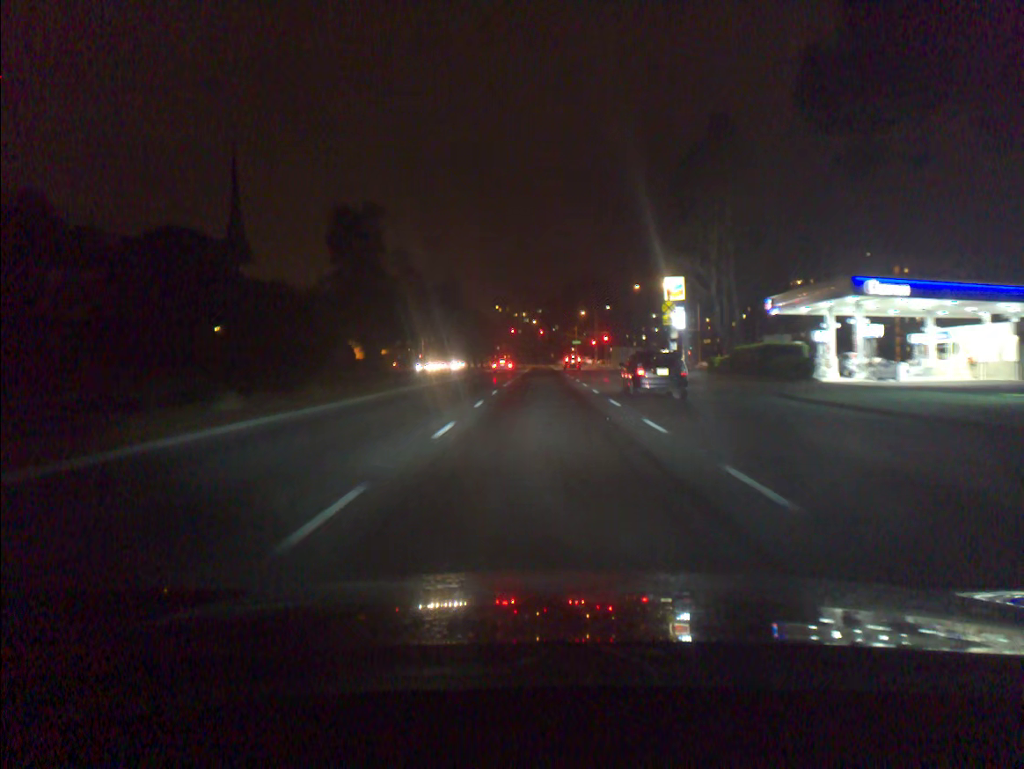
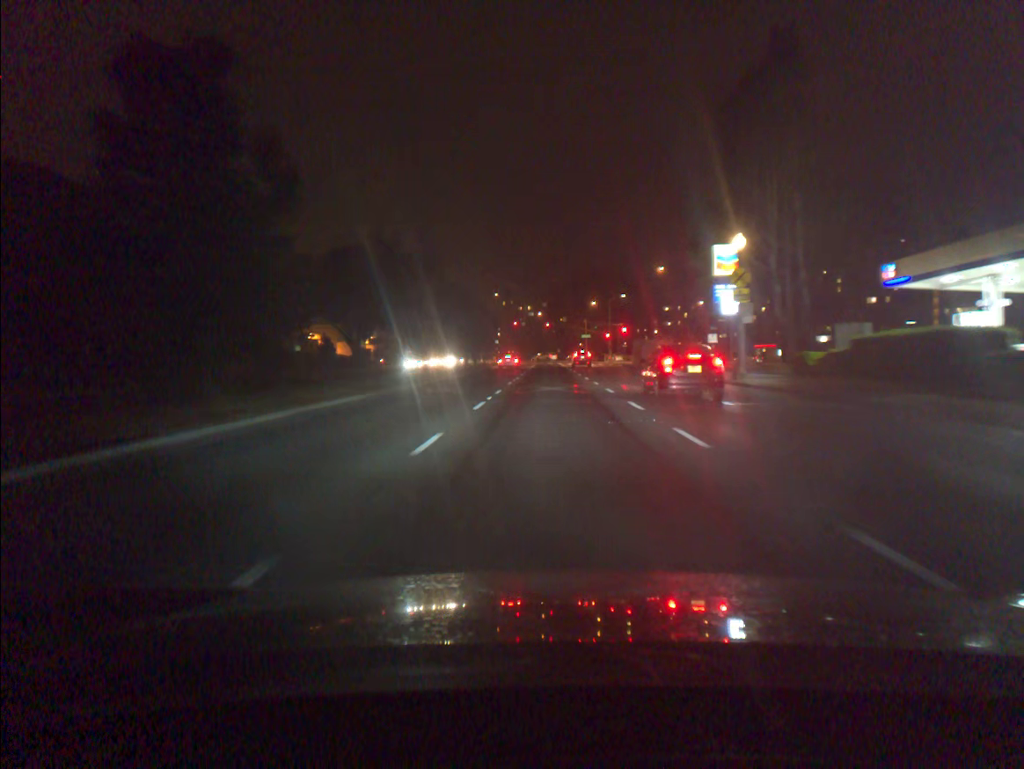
(-0.1, +17.4) m; 0°
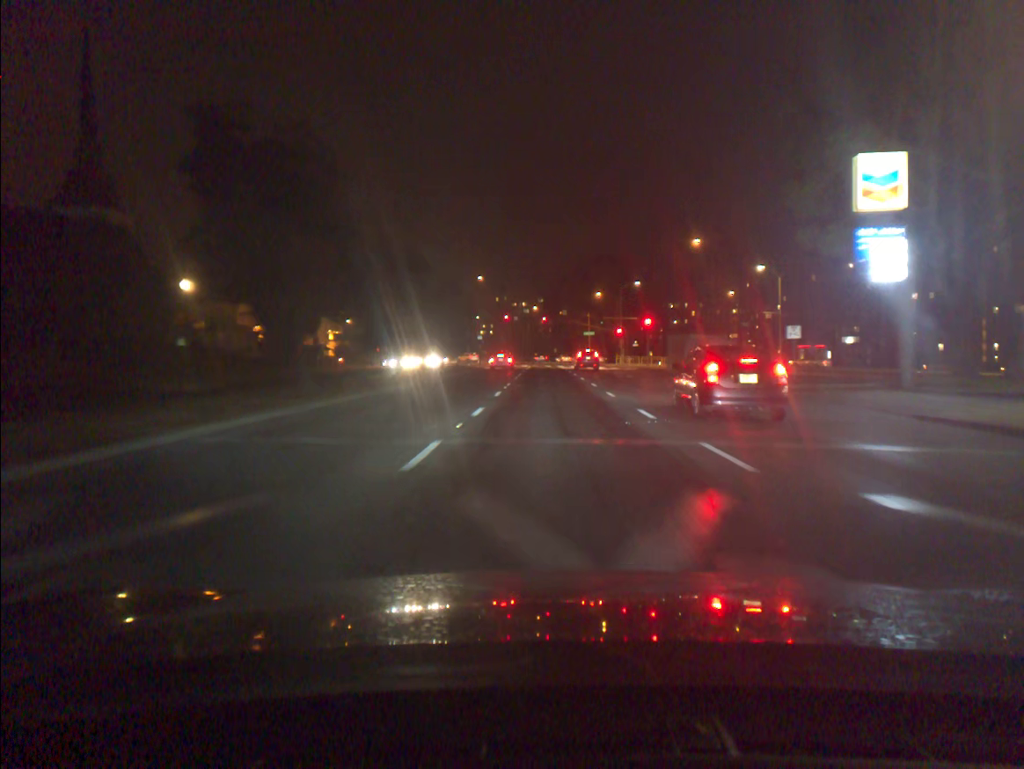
(0.0, +23.8) m; 0°
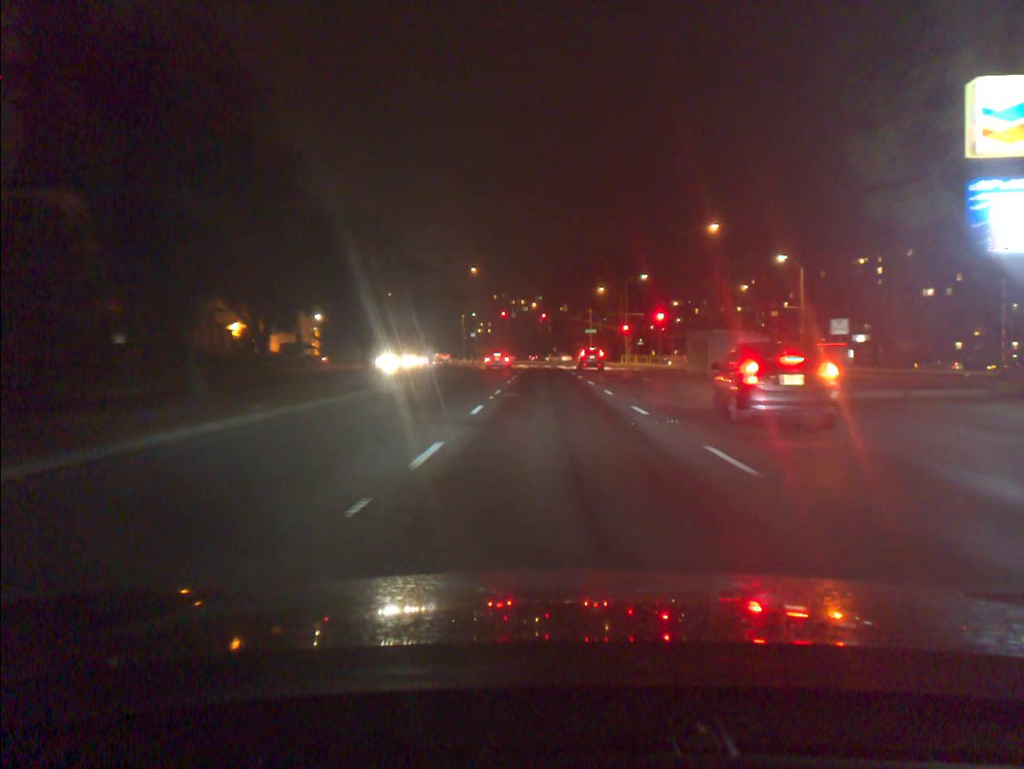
(0.0, +7.4) m; 0°
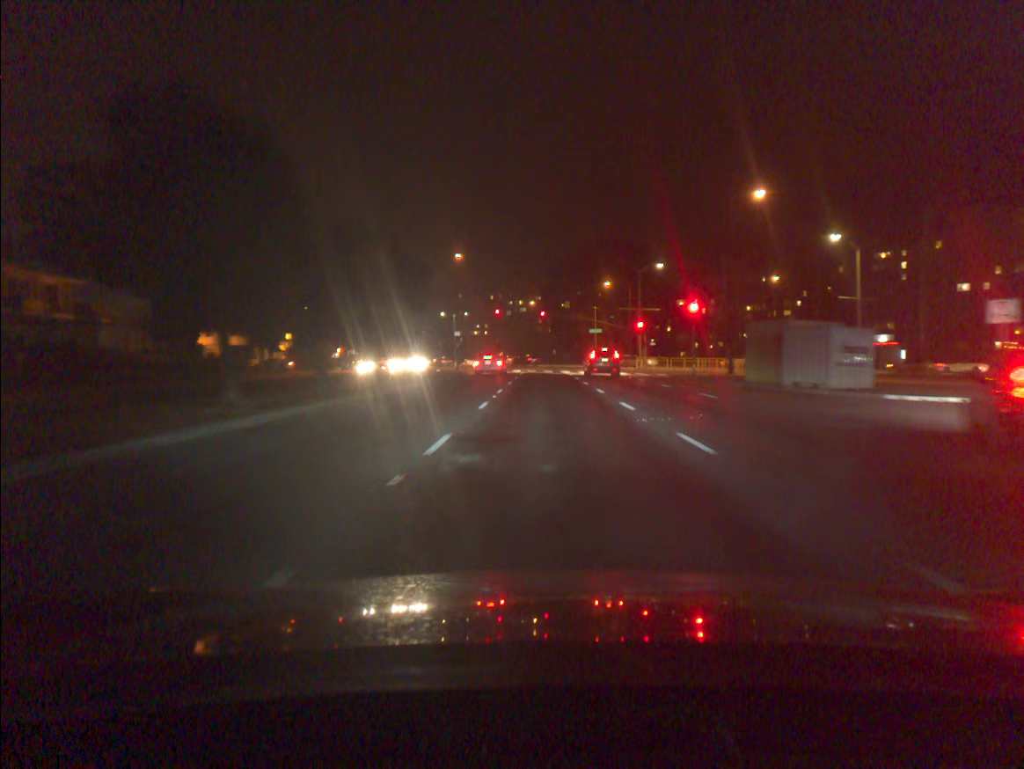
(0.0, +14.0) m; 0°
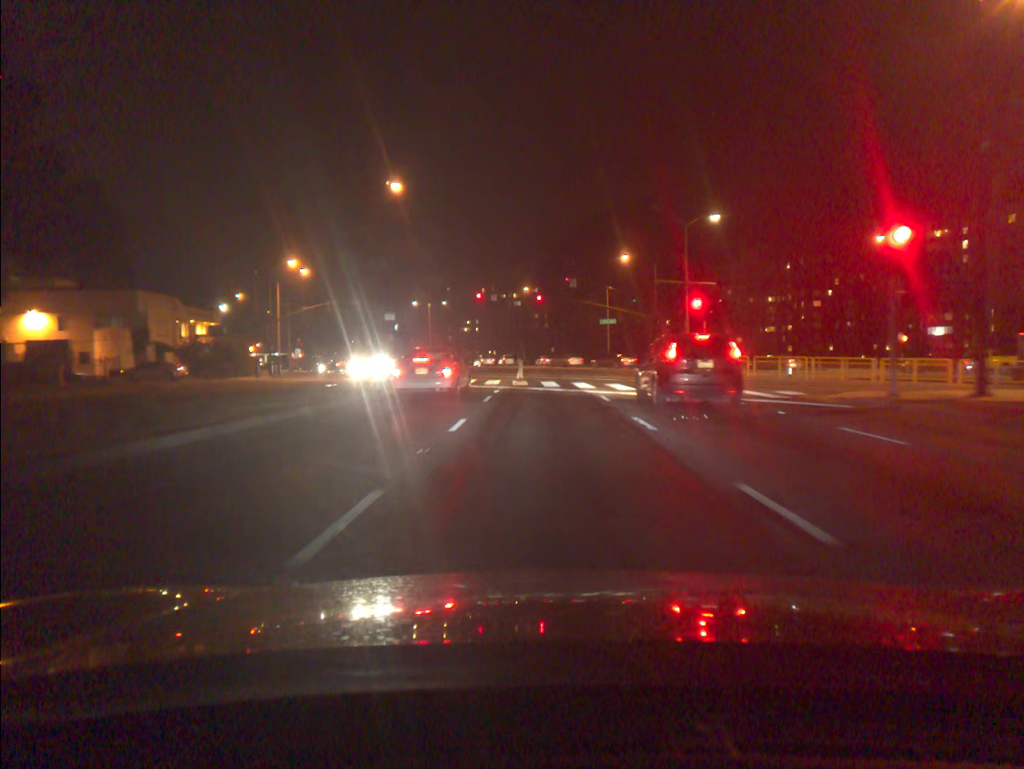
(+0.1, +27.7) m; 0°
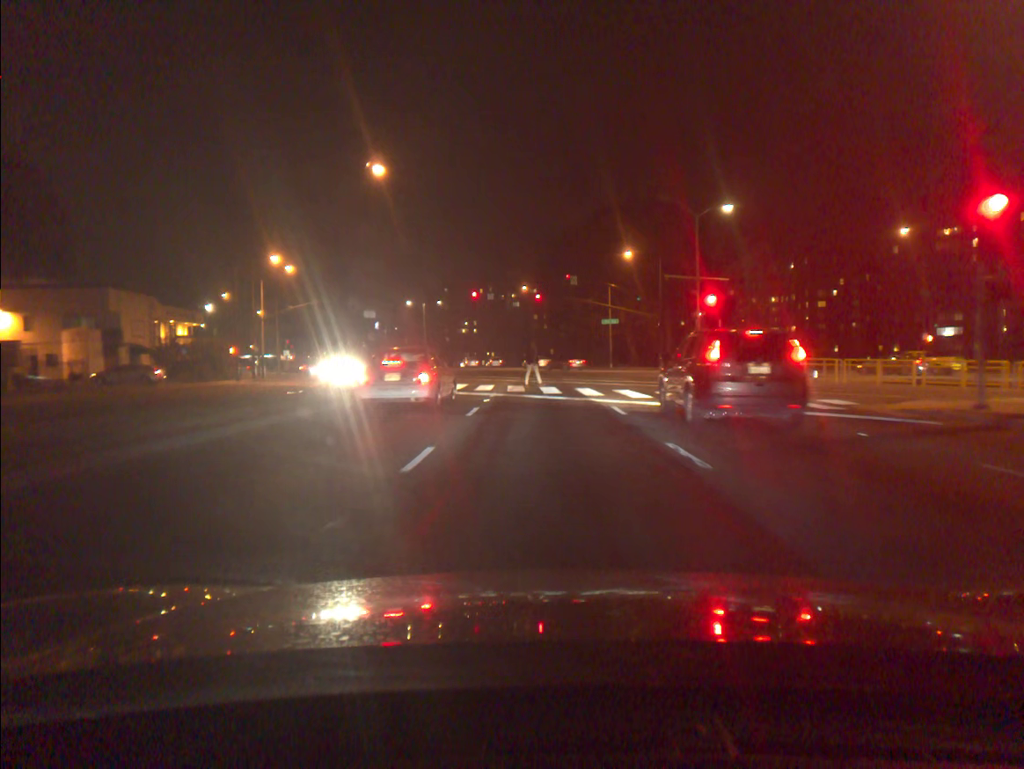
(0.0, +4.1) m; 0°
